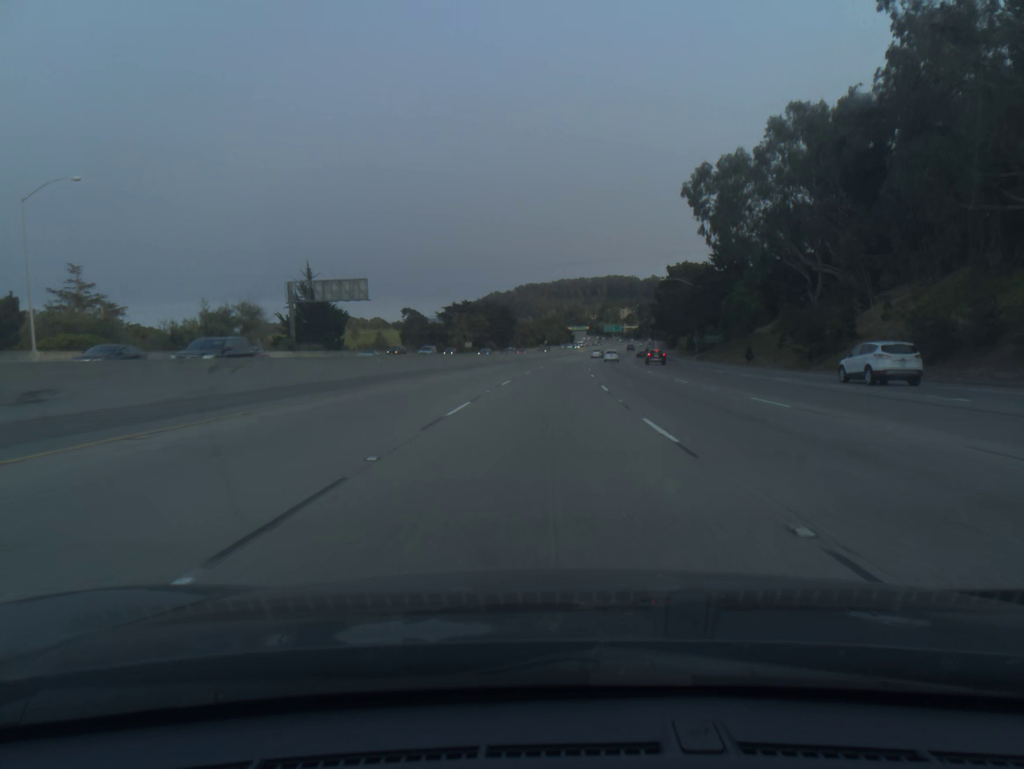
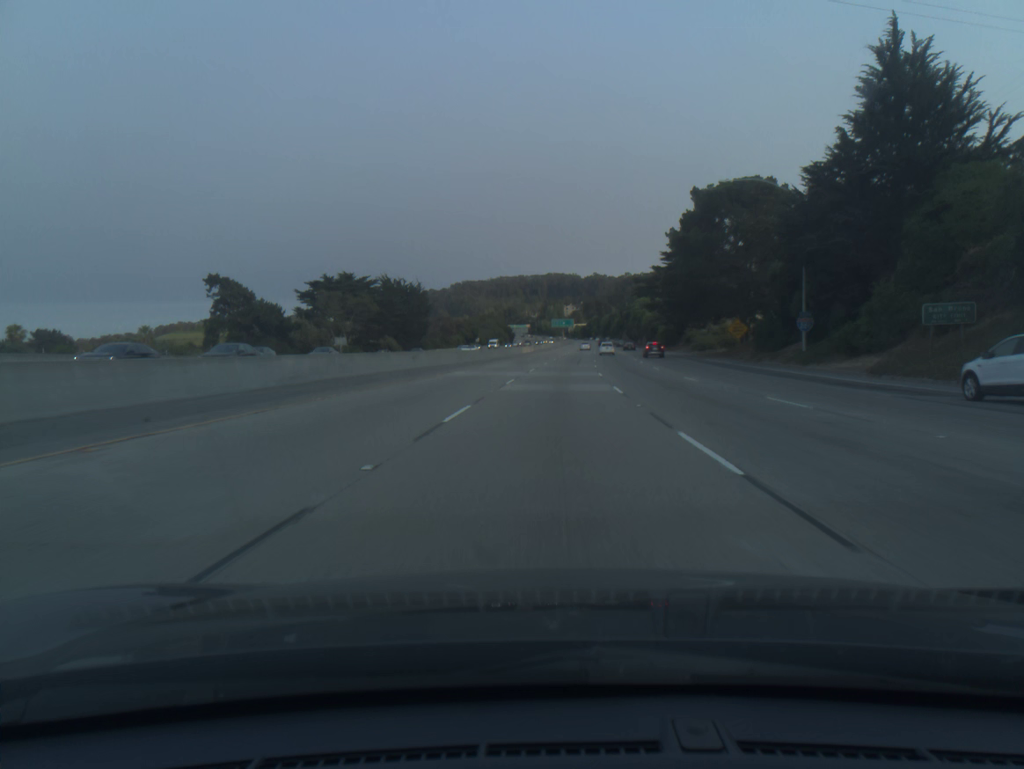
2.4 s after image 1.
(+2.6, +74.0) m; +4°
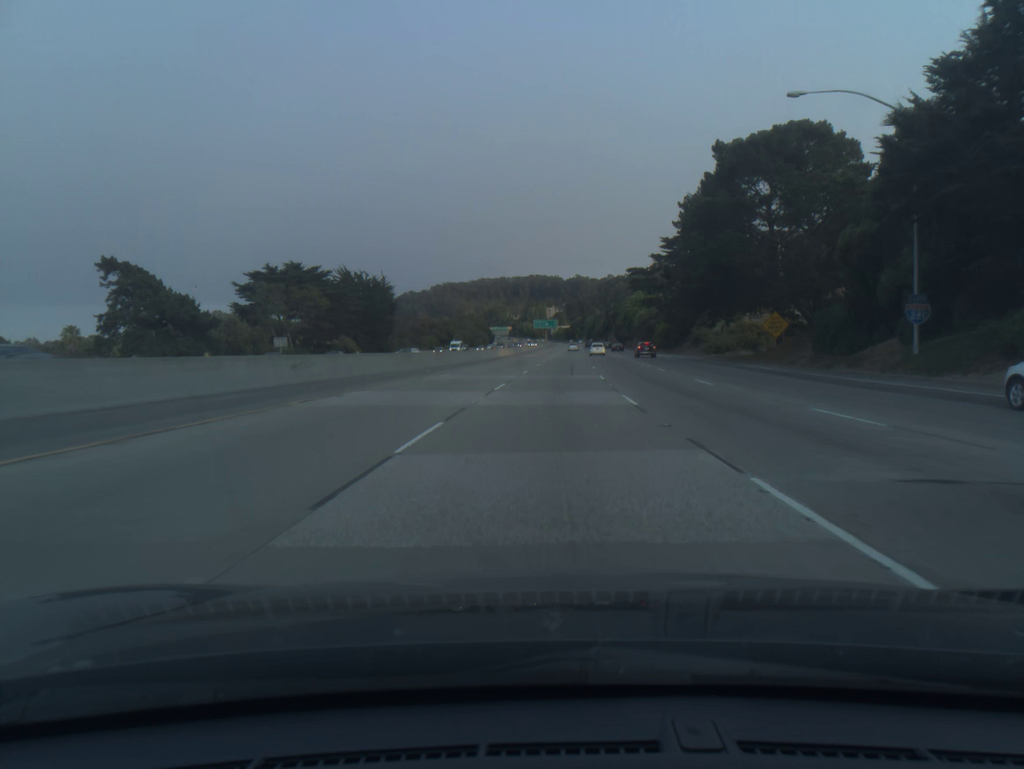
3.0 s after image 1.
(+0.2, +18.5) m; +1°
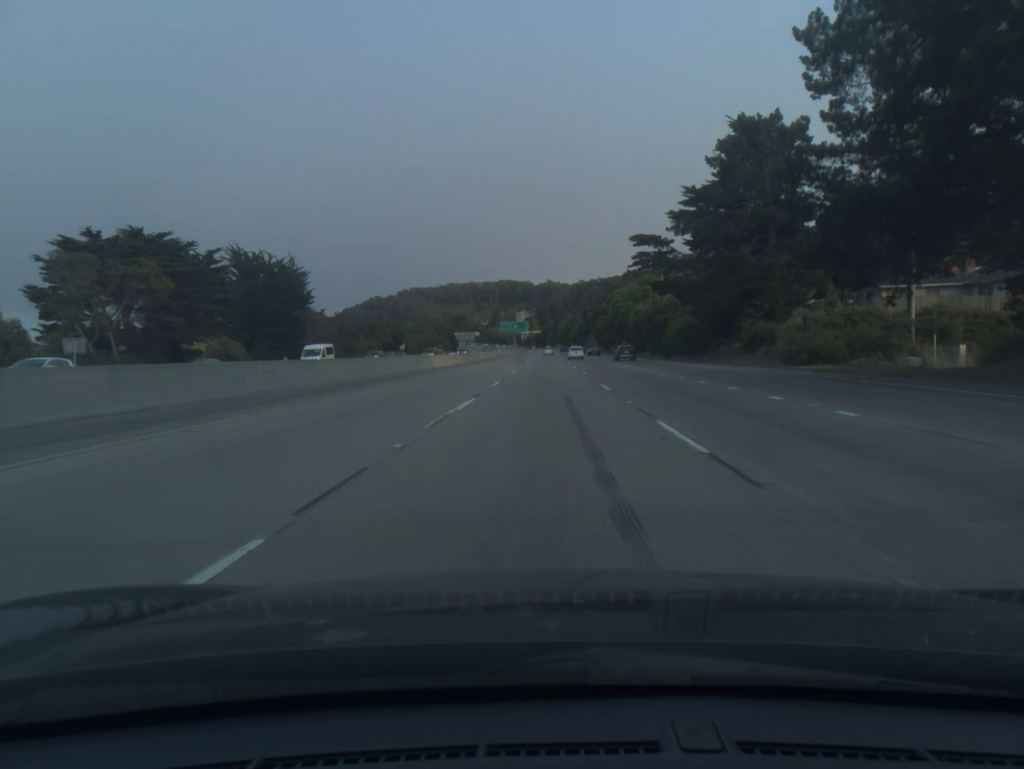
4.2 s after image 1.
(+0.8, +37.0) m; +2°
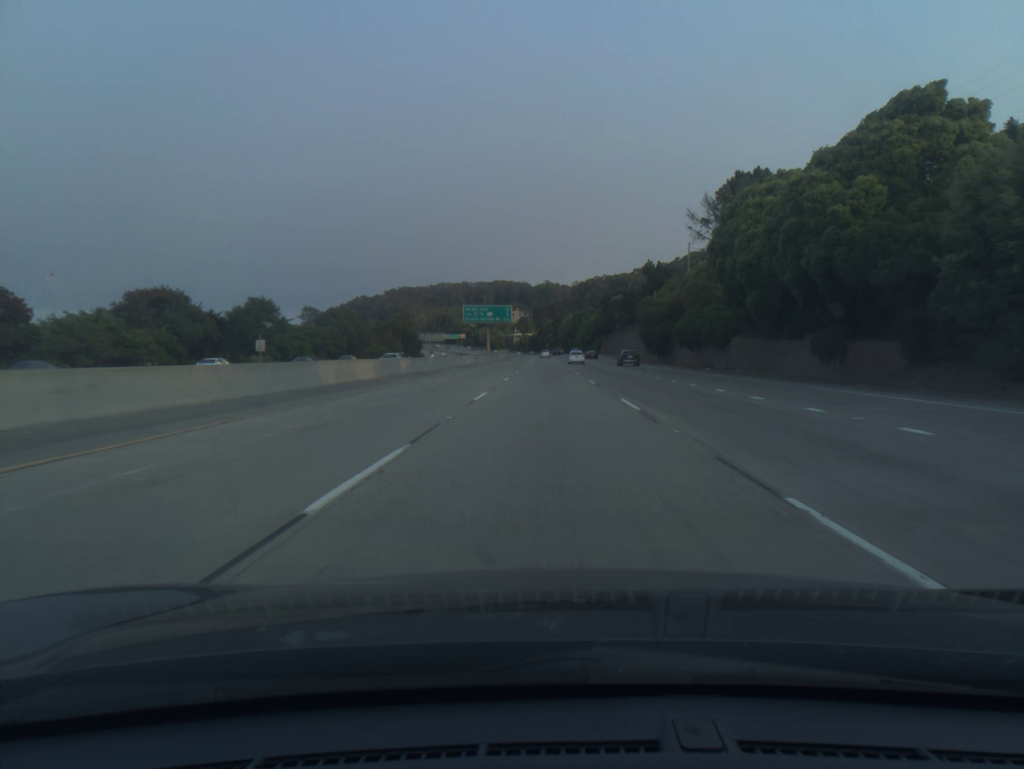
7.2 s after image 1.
(+0.4, +92.2) m; 0°
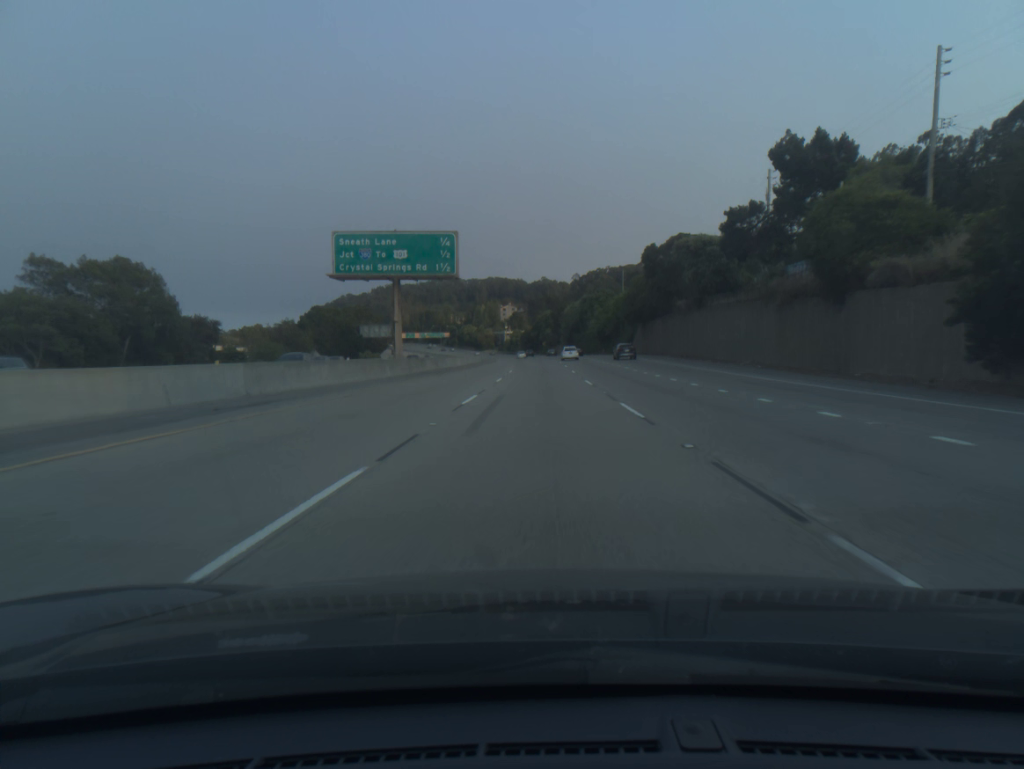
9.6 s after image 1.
(+0.2, +73.1) m; 0°
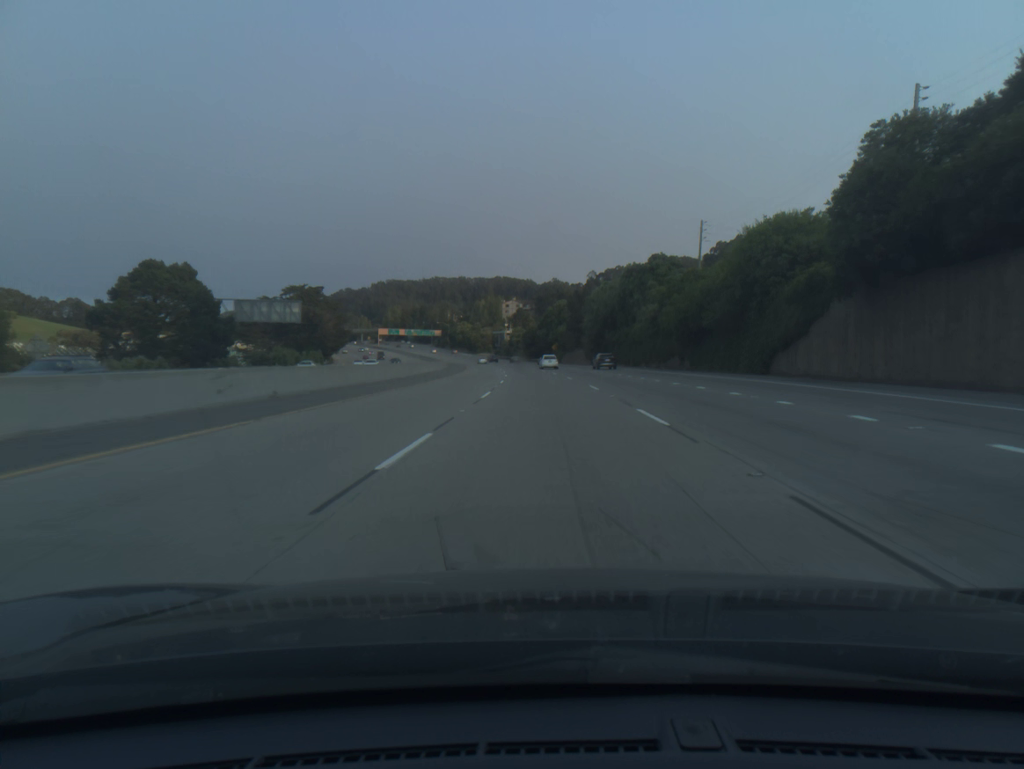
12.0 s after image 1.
(-0.5, +73.0) m; -1°
